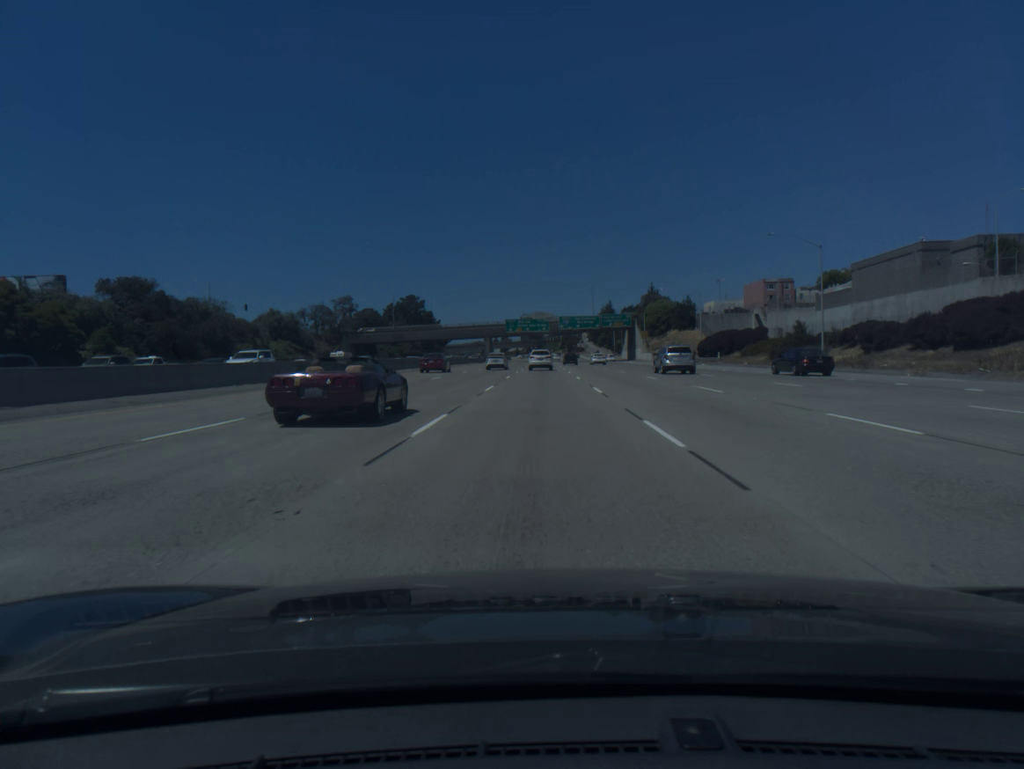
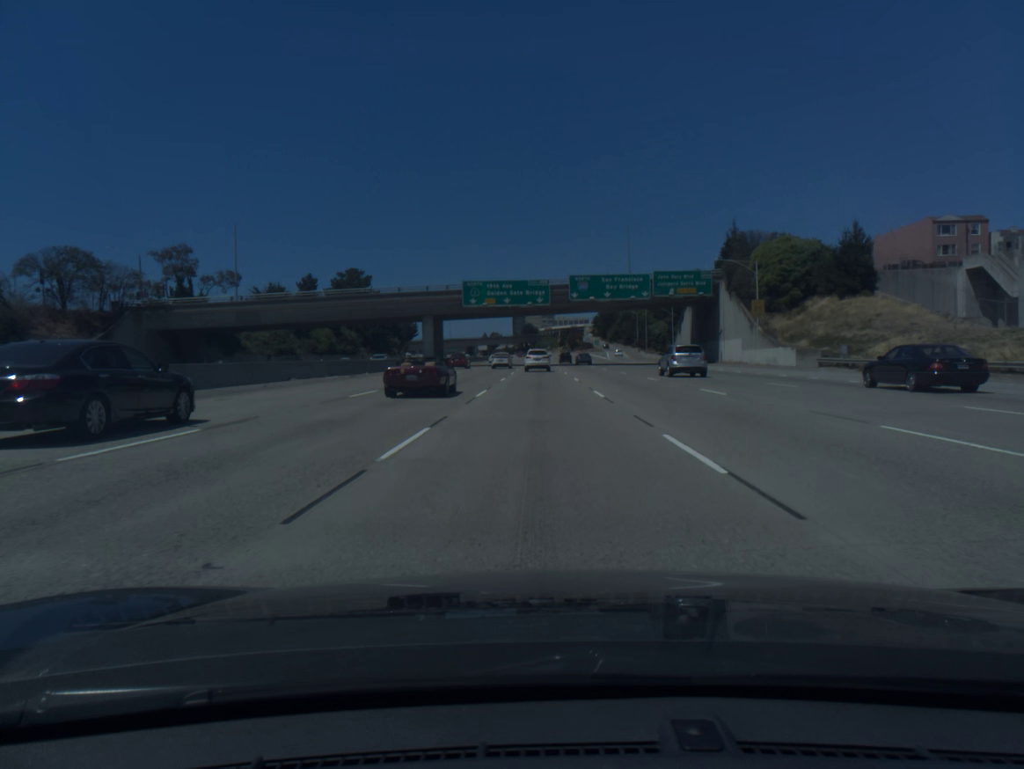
(0.0, +87.3) m; 0°
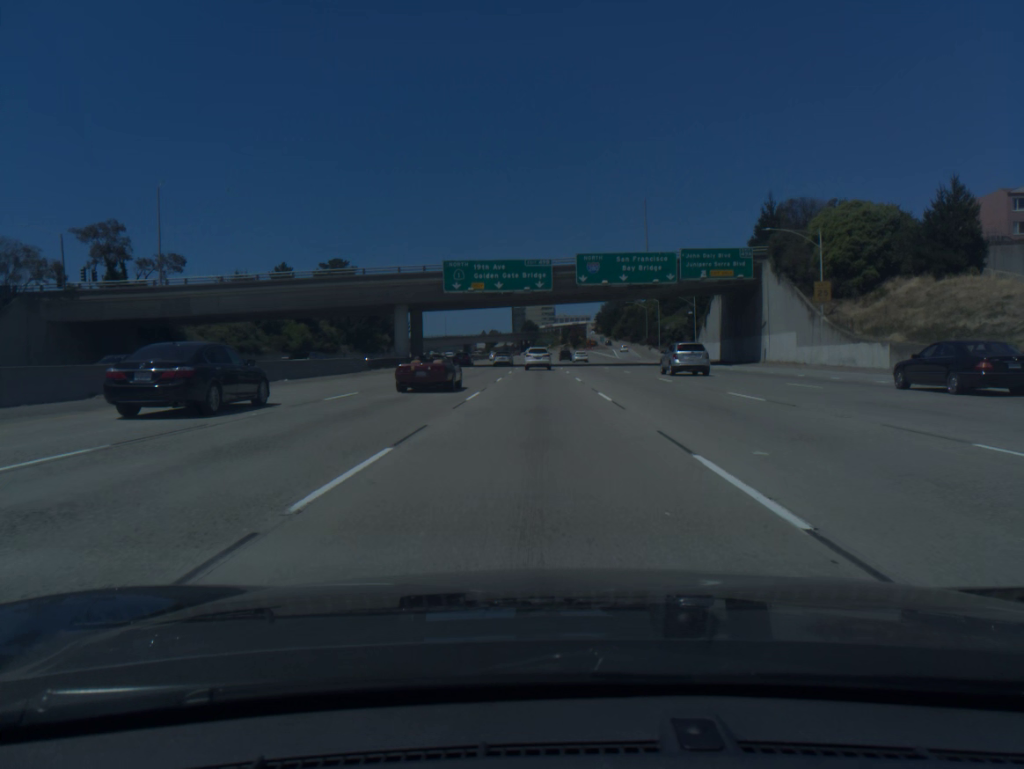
(0.0, +17.0) m; 0°
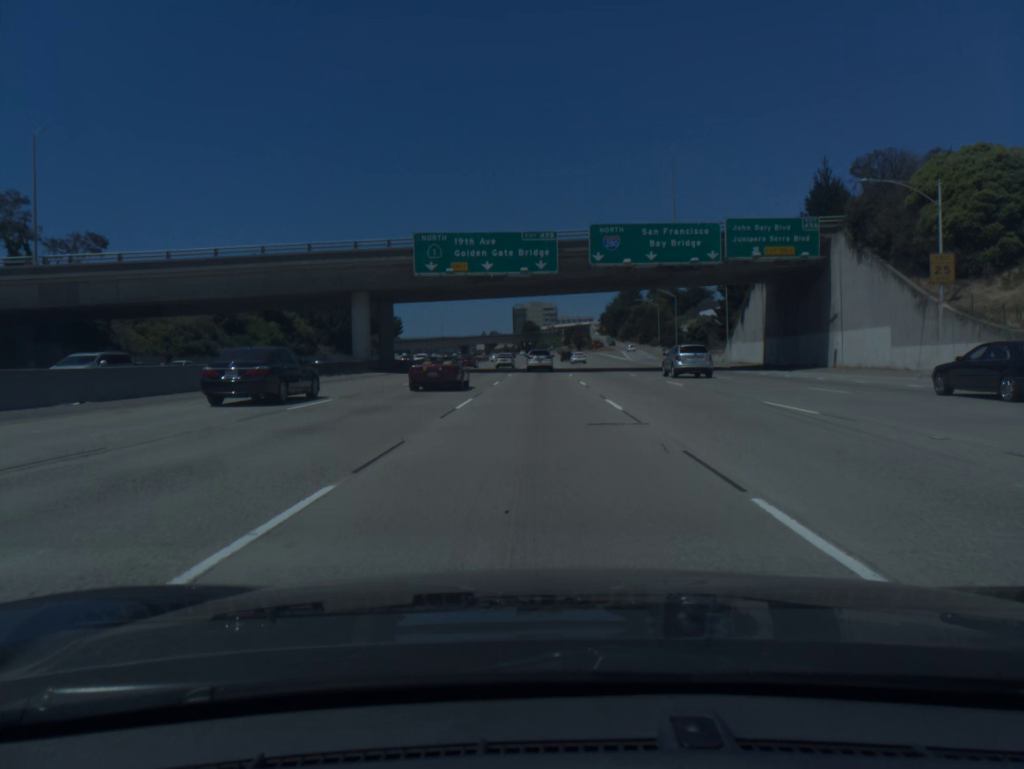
(0.0, +16.9) m; 0°
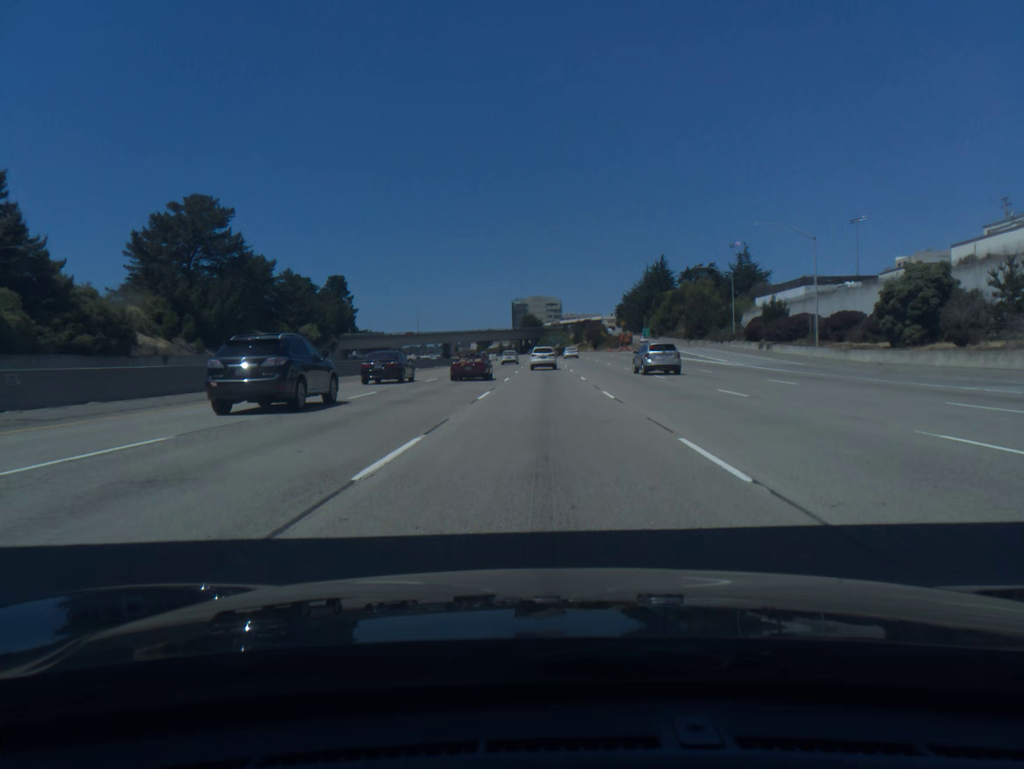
(-0.1, +66.7) m; 0°
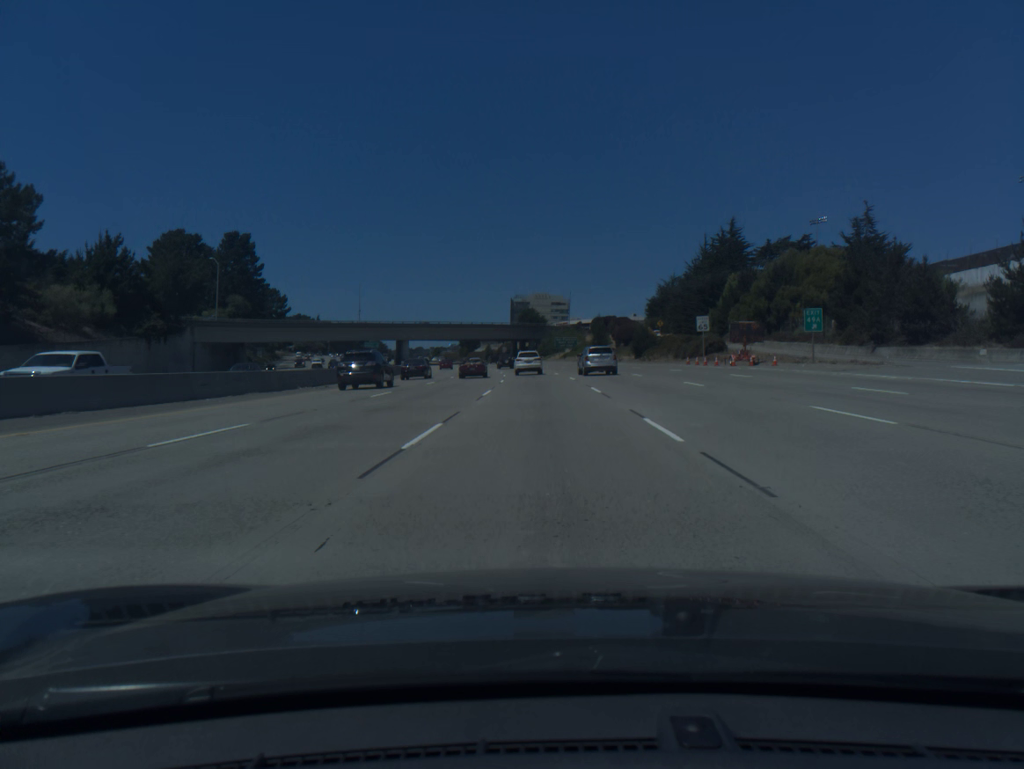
(+0.2, +82.3) m; 0°
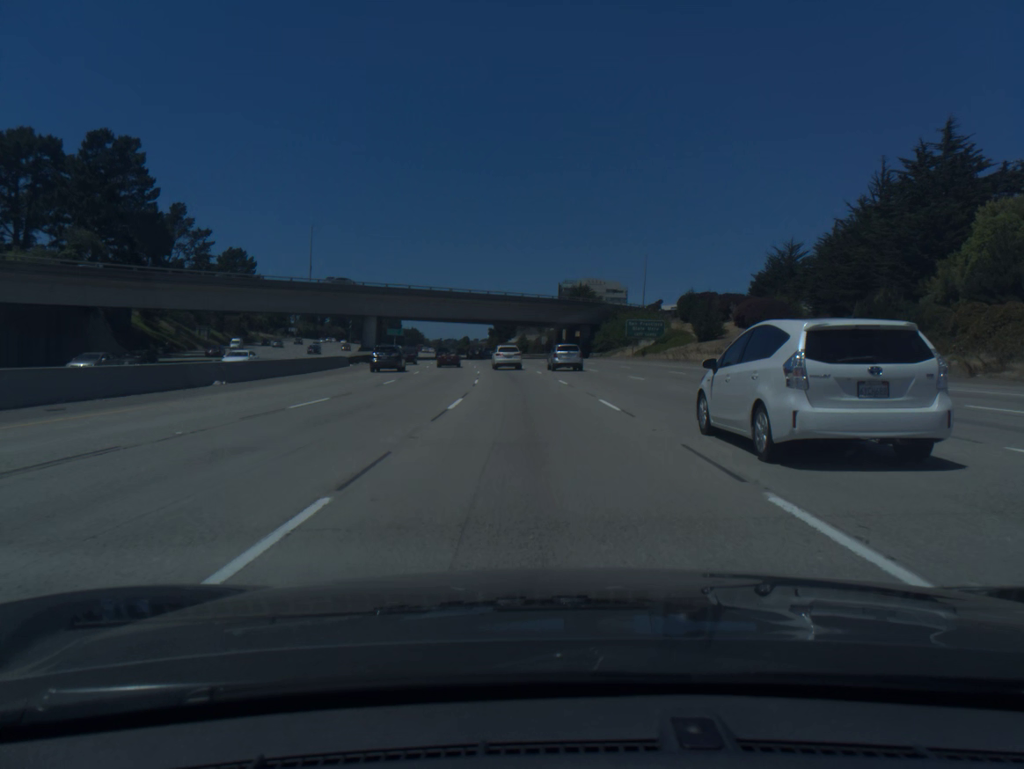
(-1.4, +65.0) m; -3°
